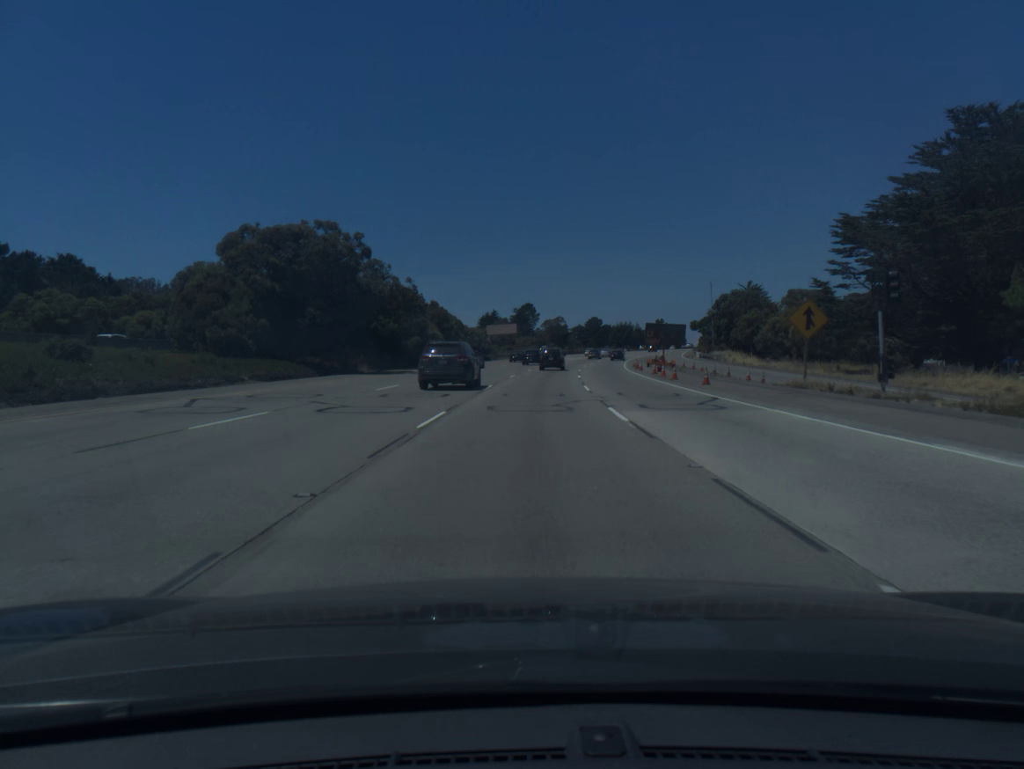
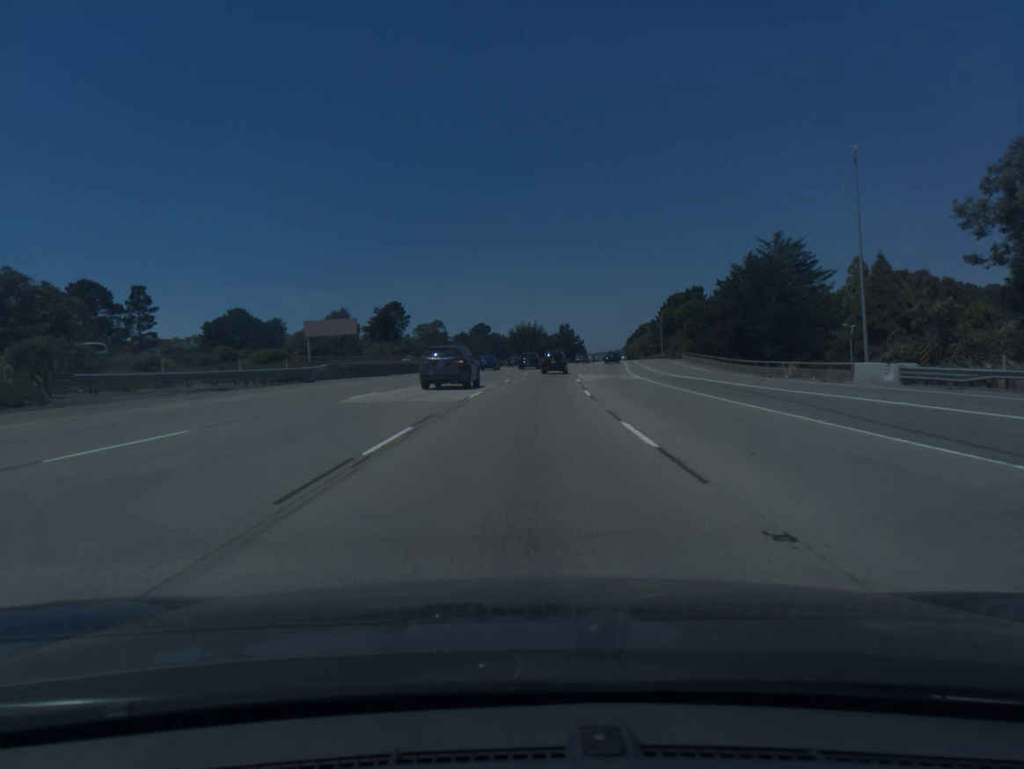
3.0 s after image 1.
(+6.7, +90.0) m; +9°
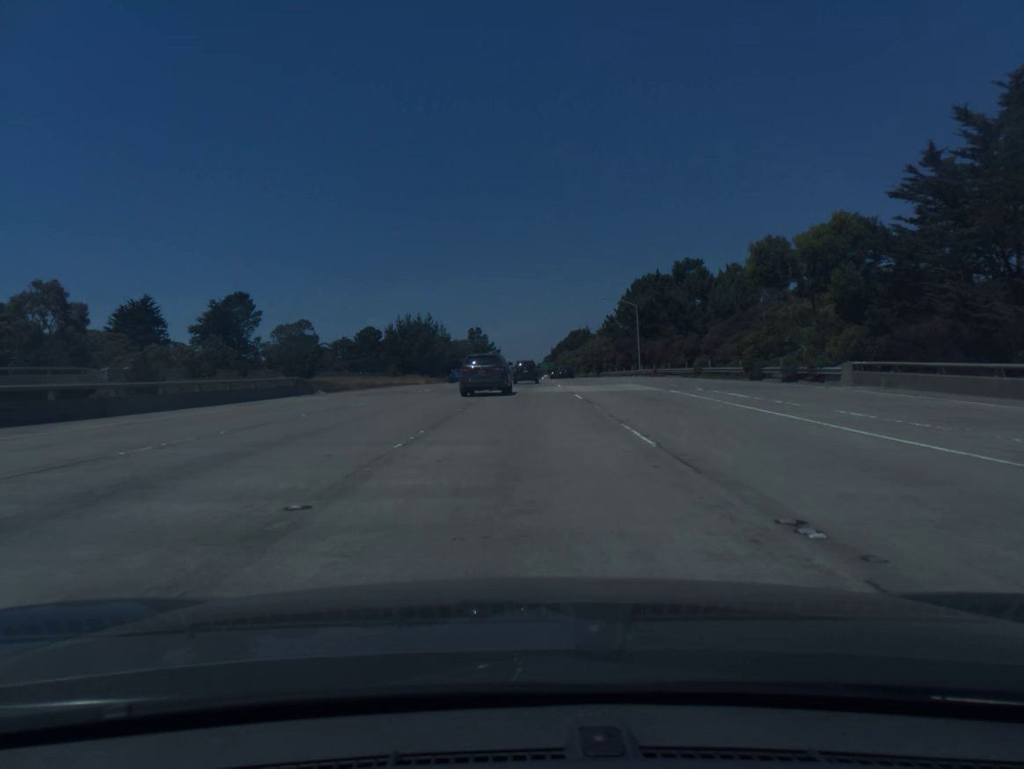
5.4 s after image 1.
(+4.2, +70.8) m; +7°
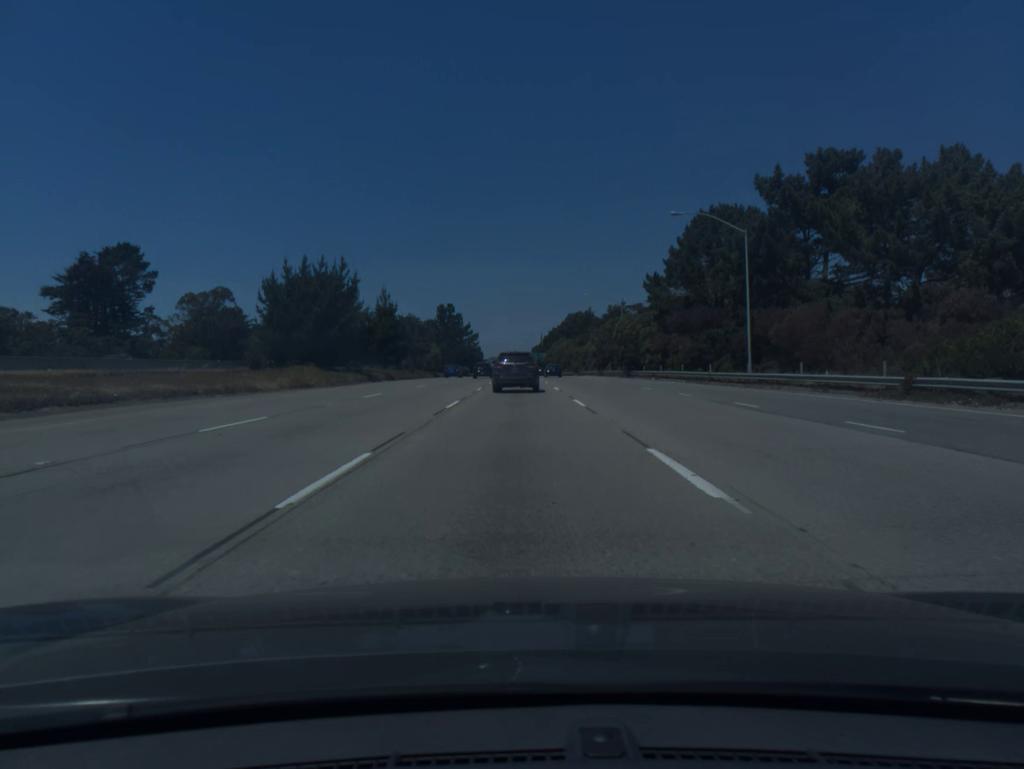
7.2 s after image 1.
(+0.7, +52.3) m; +1°
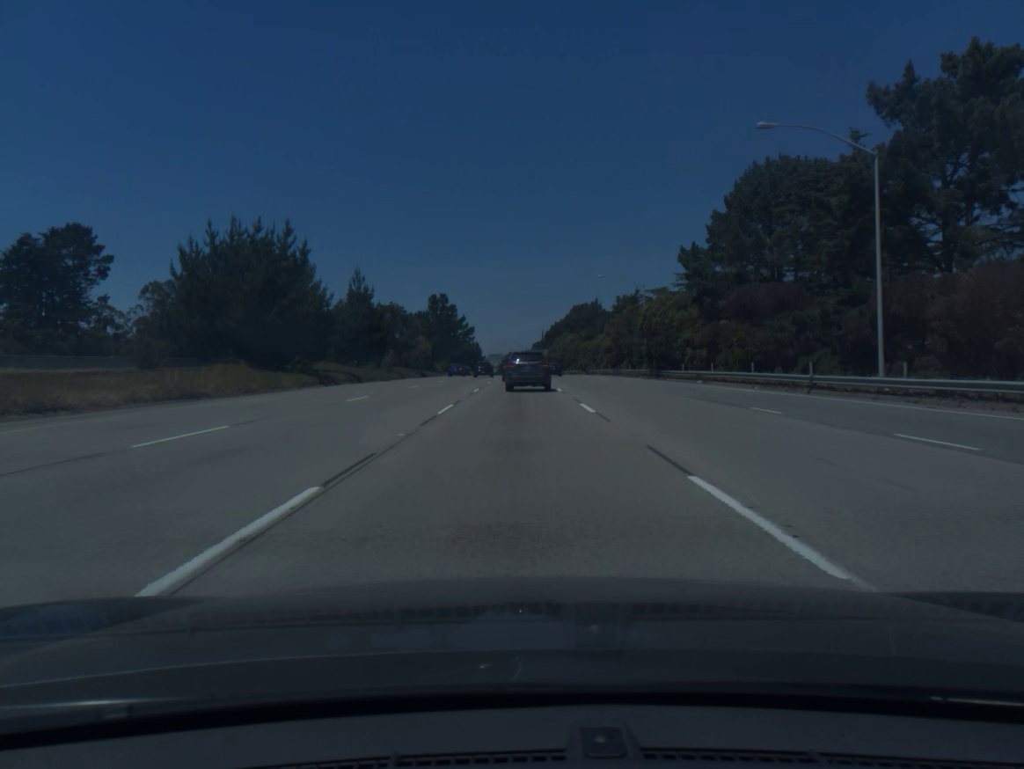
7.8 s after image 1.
(0.0, +17.2) m; 0°
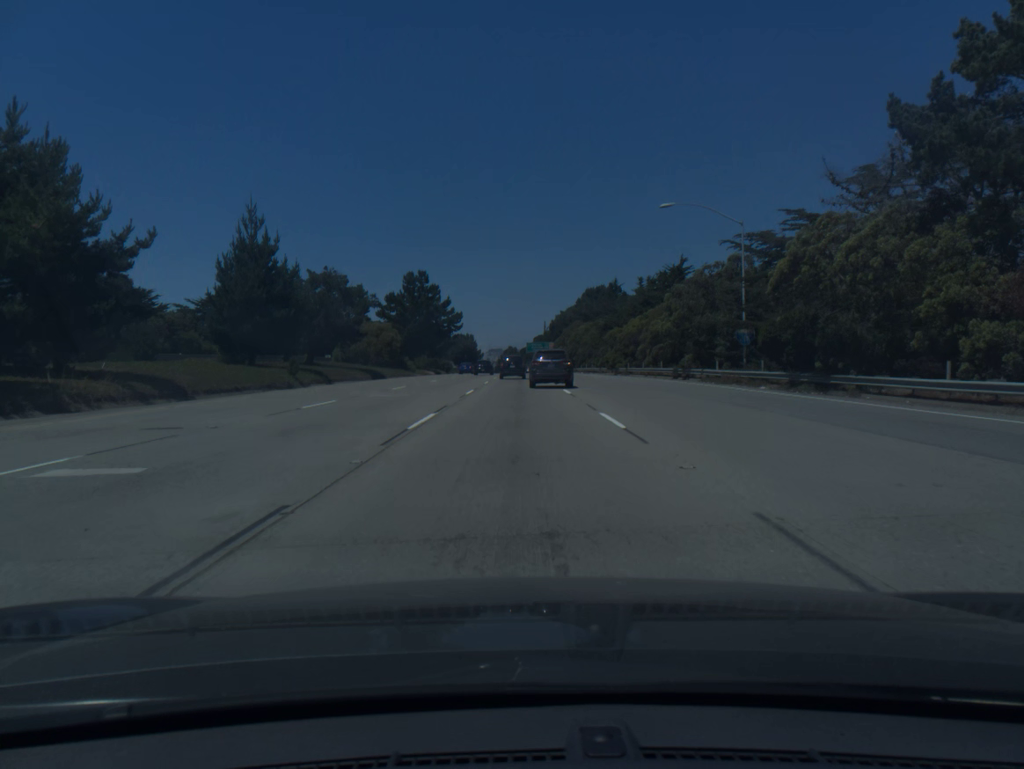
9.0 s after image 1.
(0.0, +34.0) m; 0°
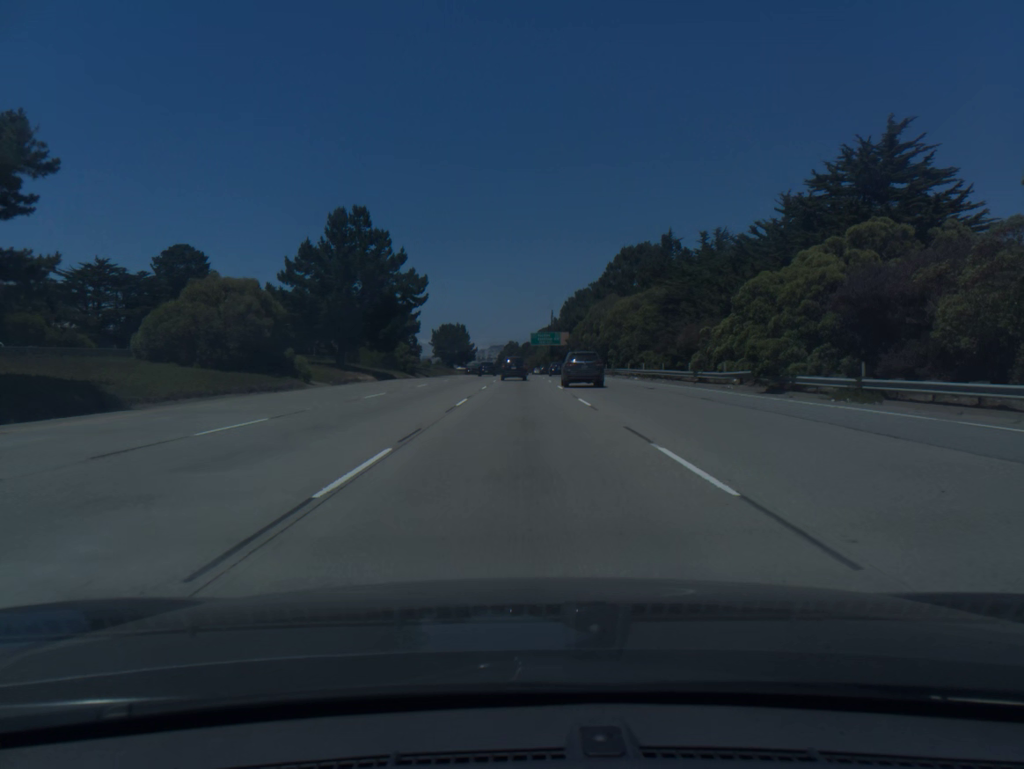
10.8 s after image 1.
(-0.1, +50.5) m; 0°
